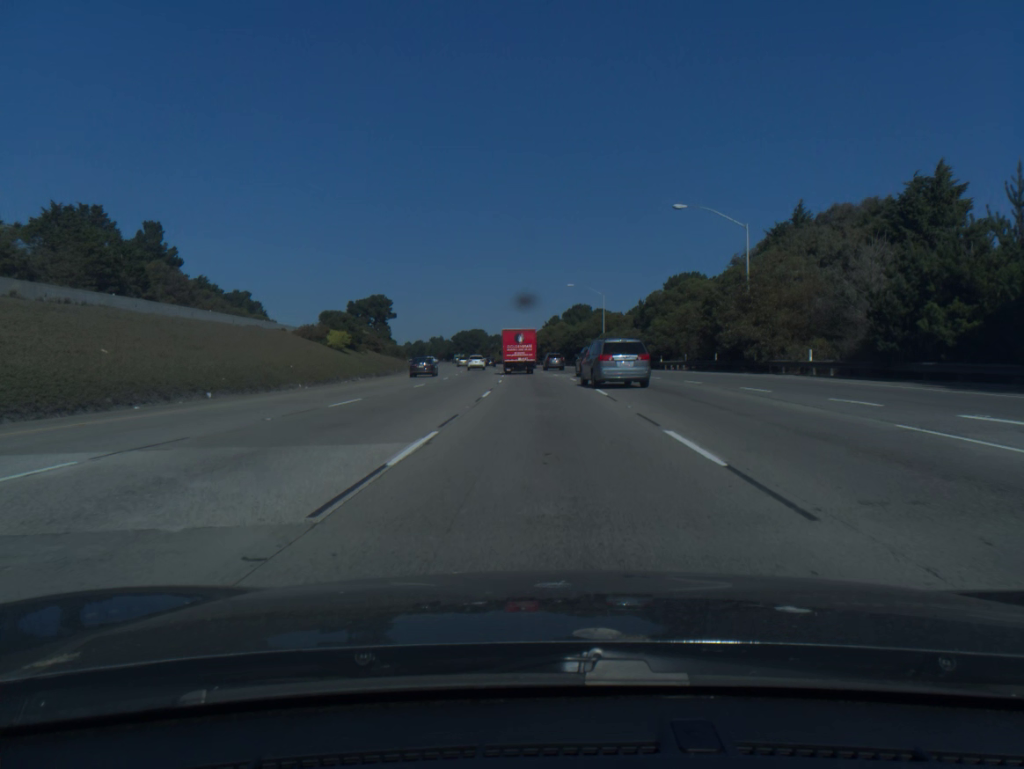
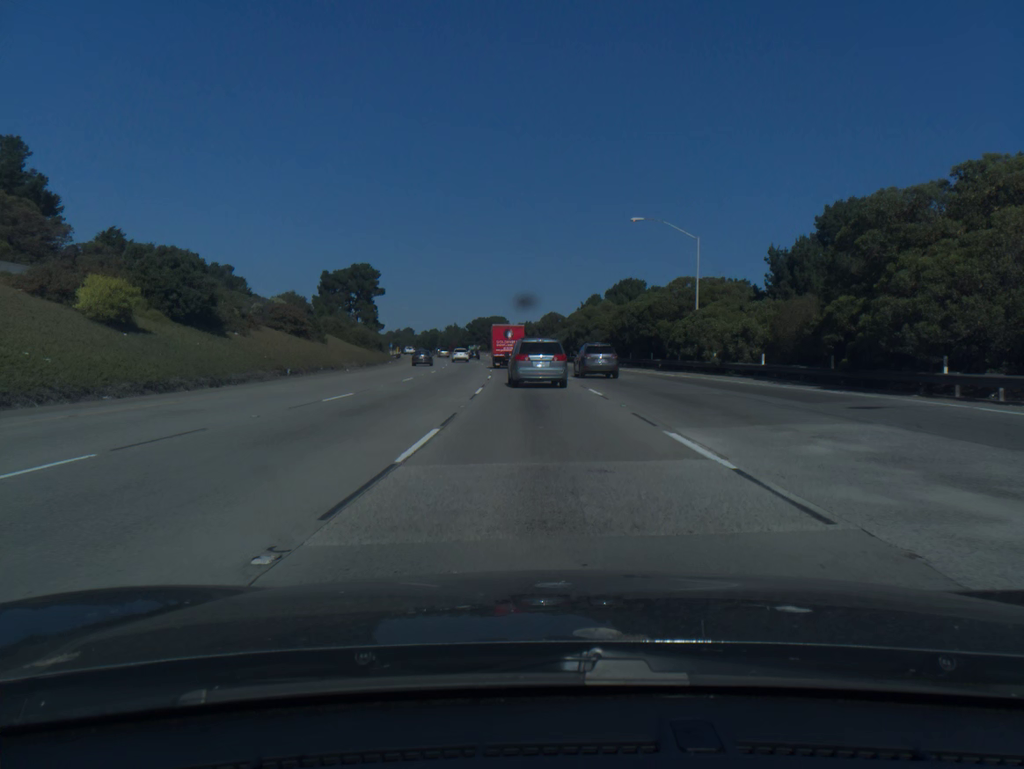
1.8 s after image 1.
(-0.6, +43.9) m; -2°
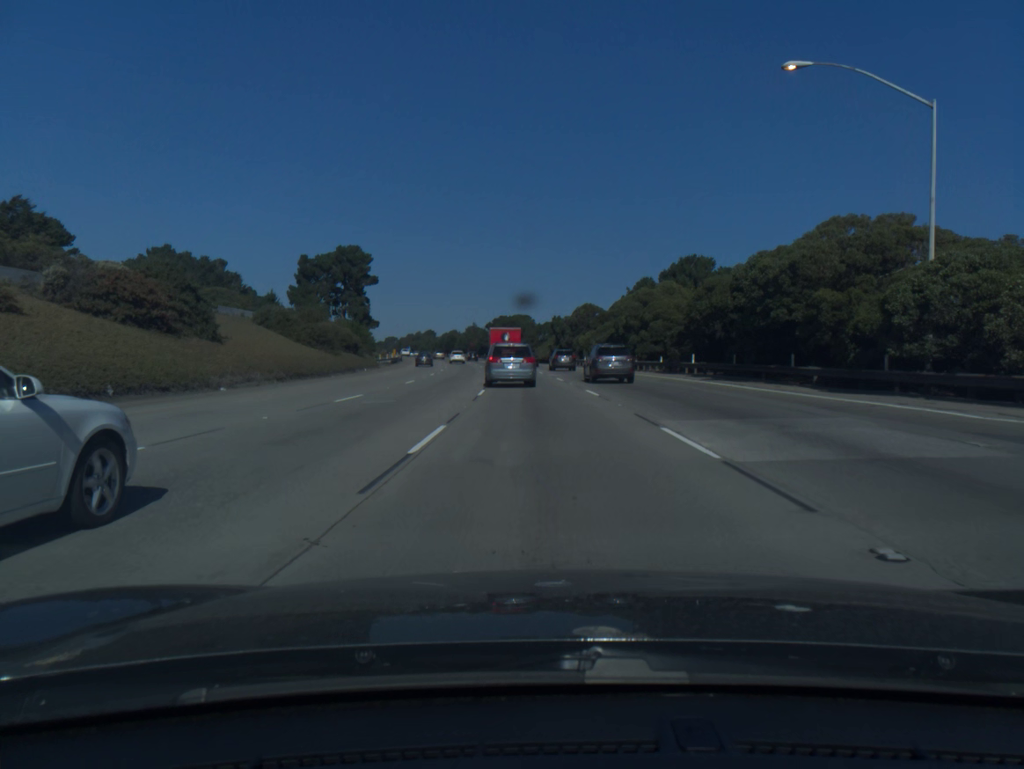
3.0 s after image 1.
(-0.5, +28.4) m; -2°
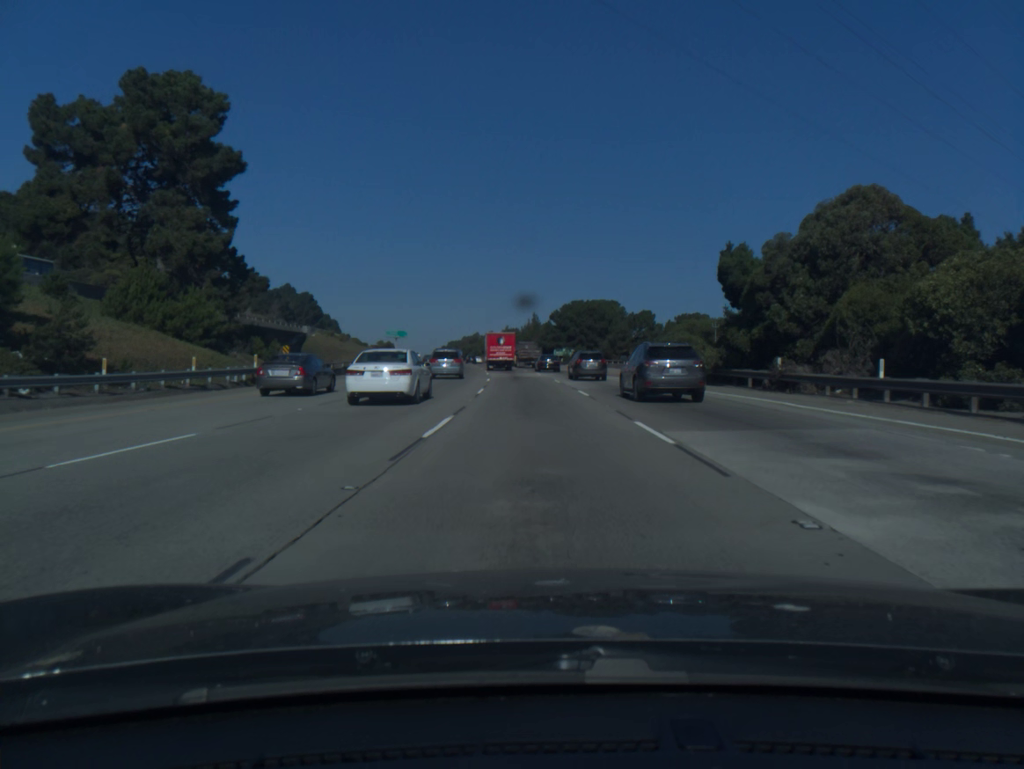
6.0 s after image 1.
(-3.2, +71.0) m; -5°
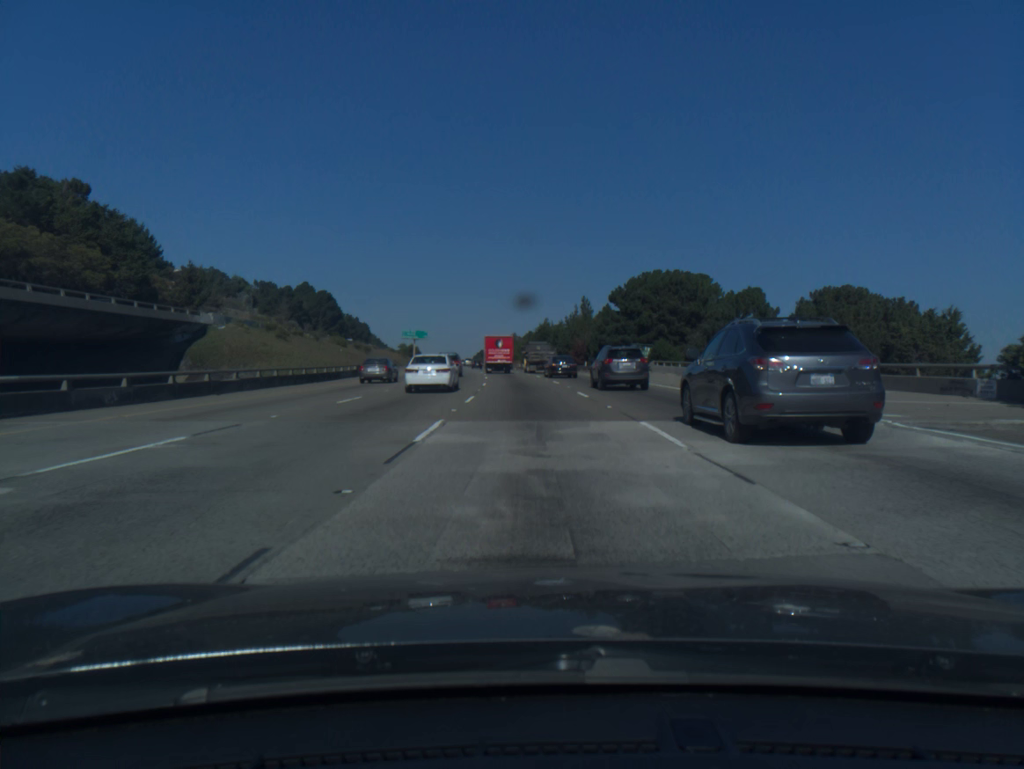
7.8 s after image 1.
(-1.2, +44.6) m; -3°
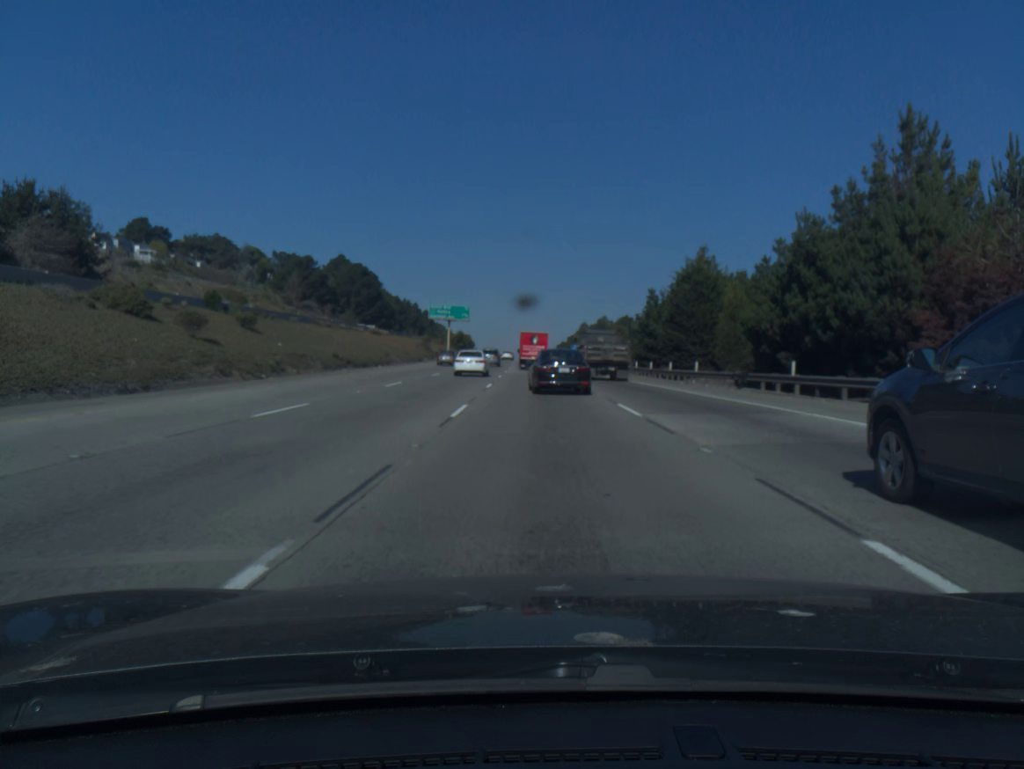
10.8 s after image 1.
(-3.9, +75.9) m; -6°
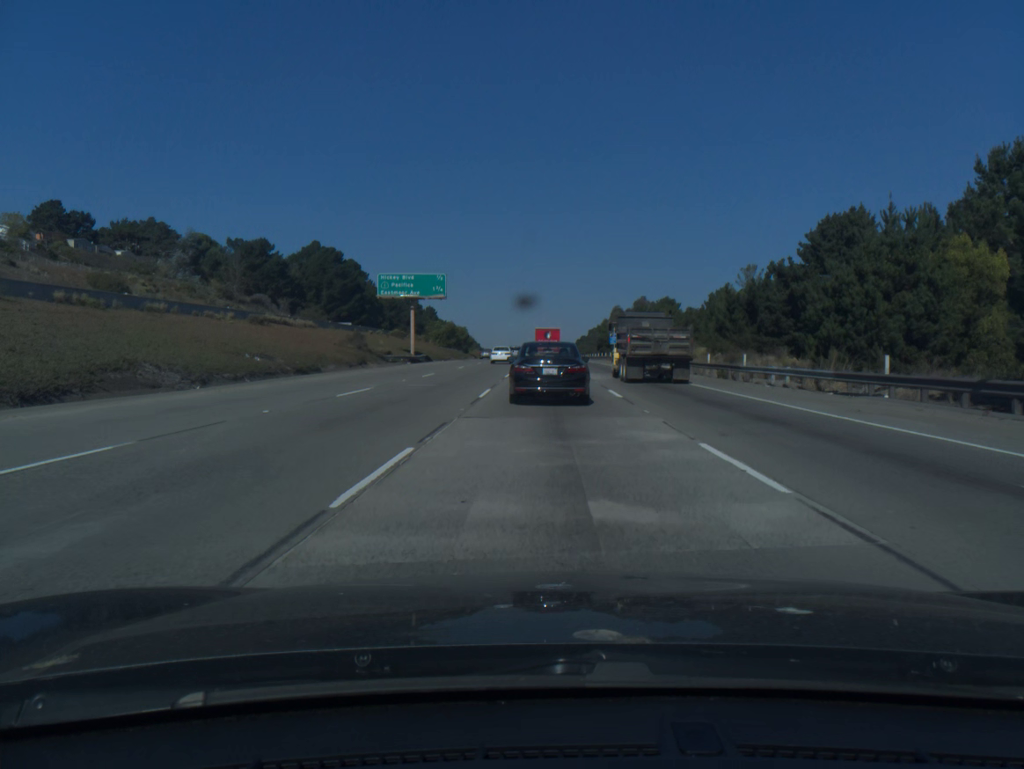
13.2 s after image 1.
(-0.9, +52.8) m; -1°
